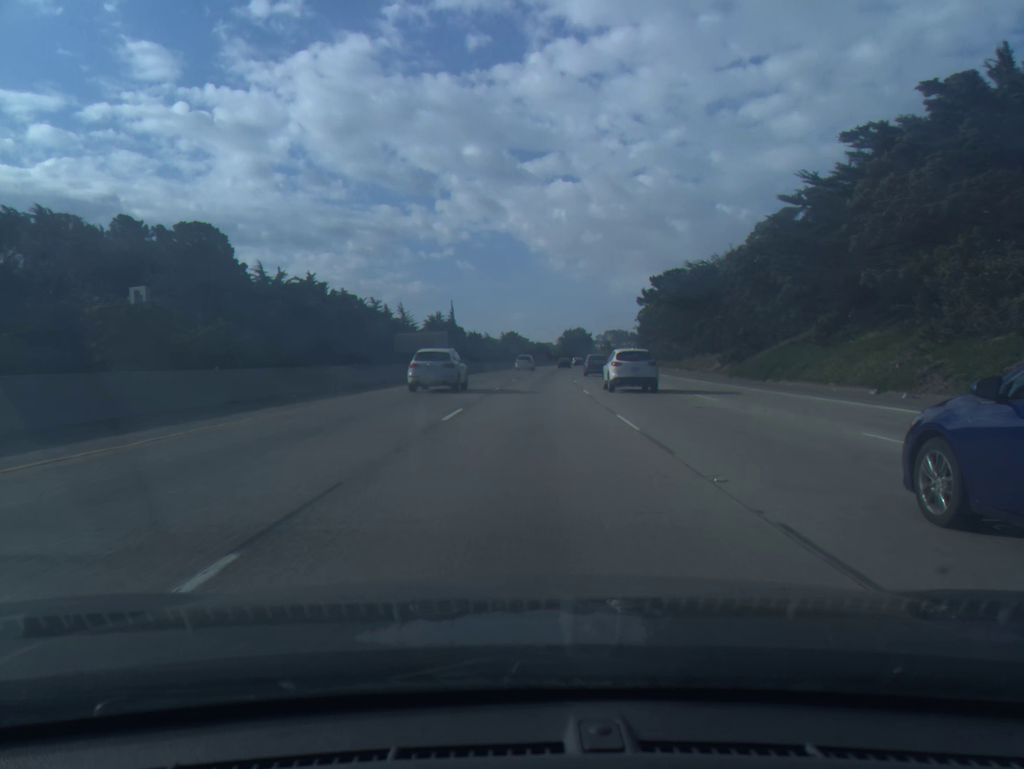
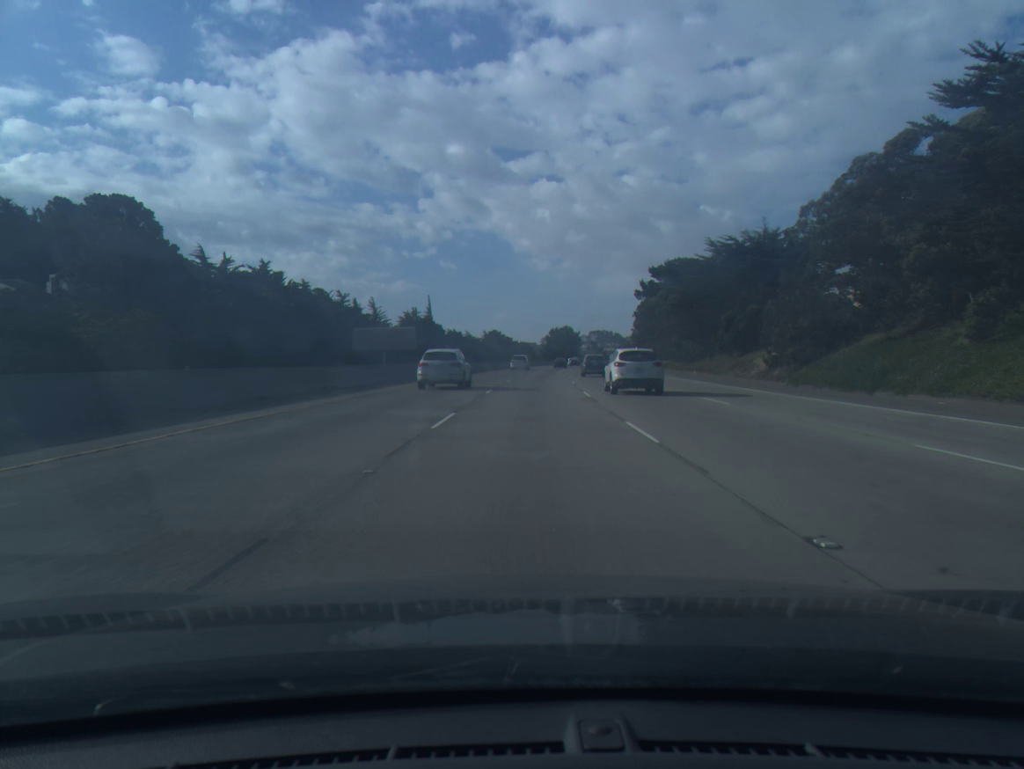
(+0.2, +16.5) m; +1°
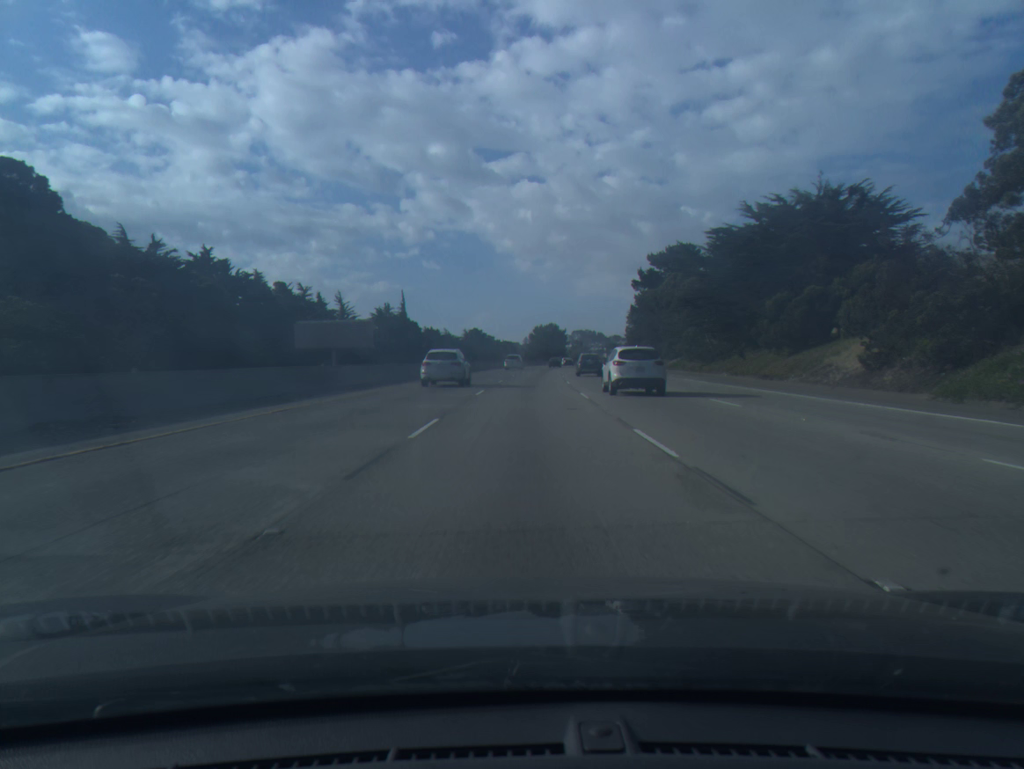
(+0.2, +16.6) m; +1°
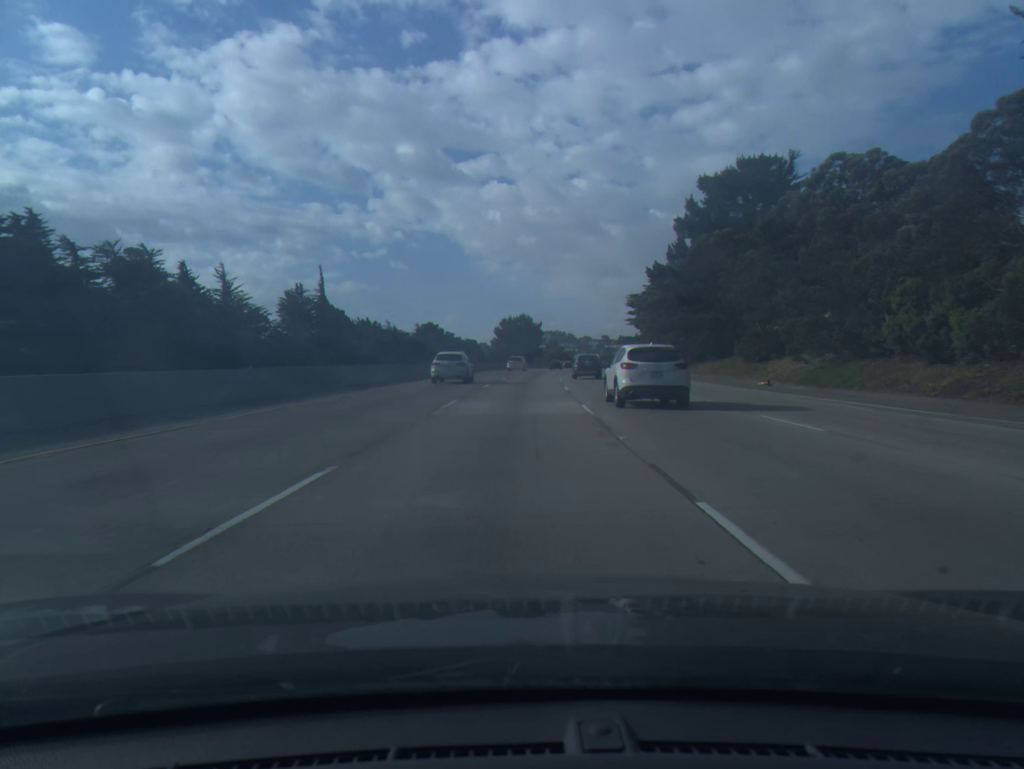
(+1.3, +50.6) m; +2°
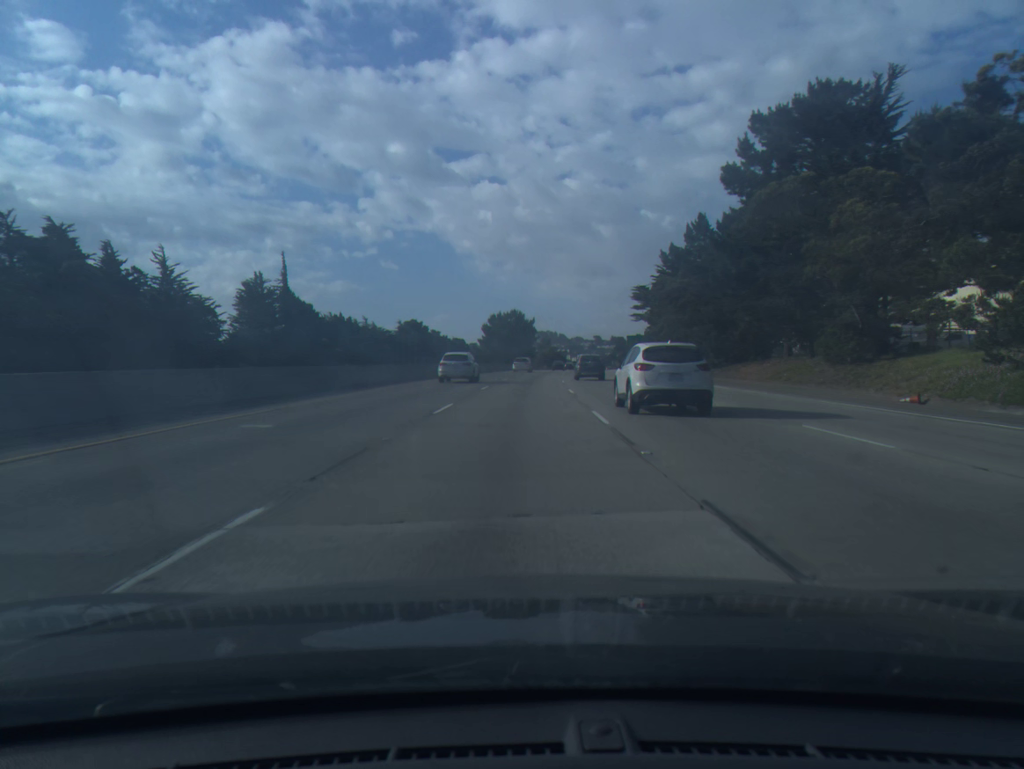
(+0.1, +17.1) m; +1°
